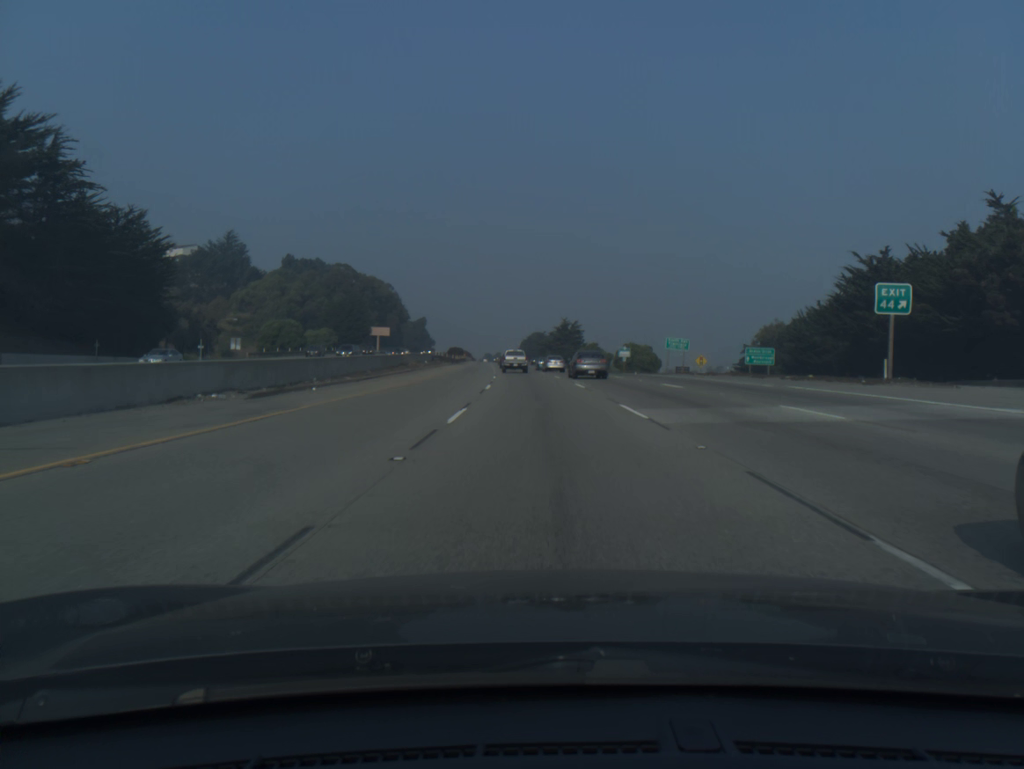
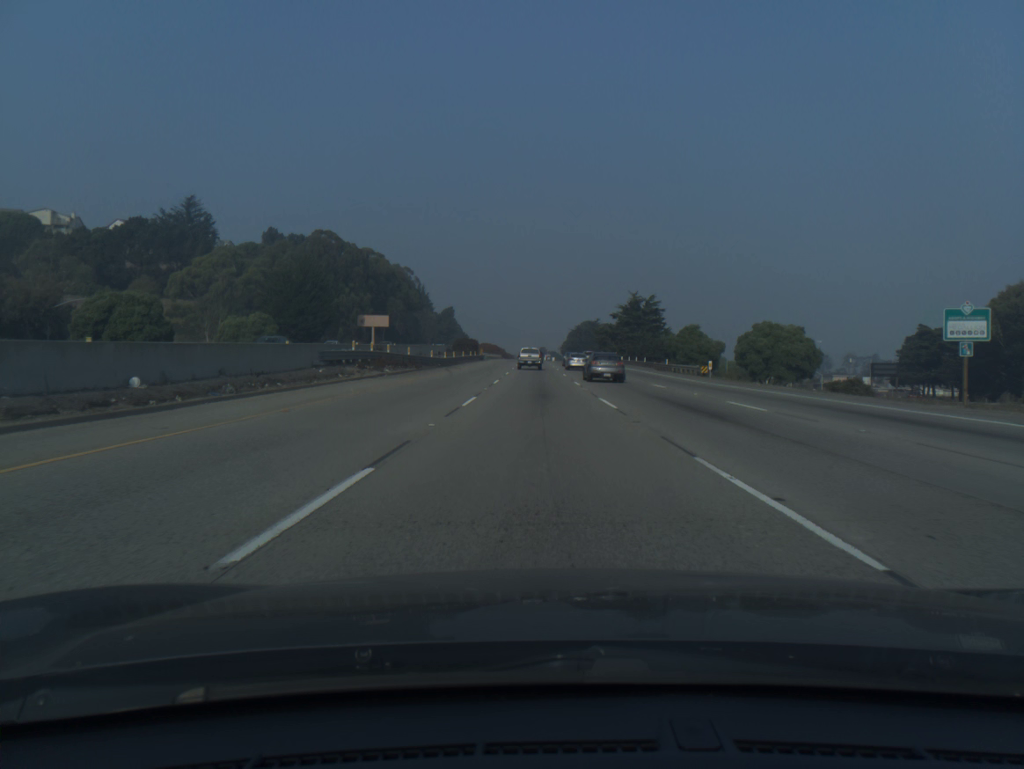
(-2.2, +68.3) m; -3°
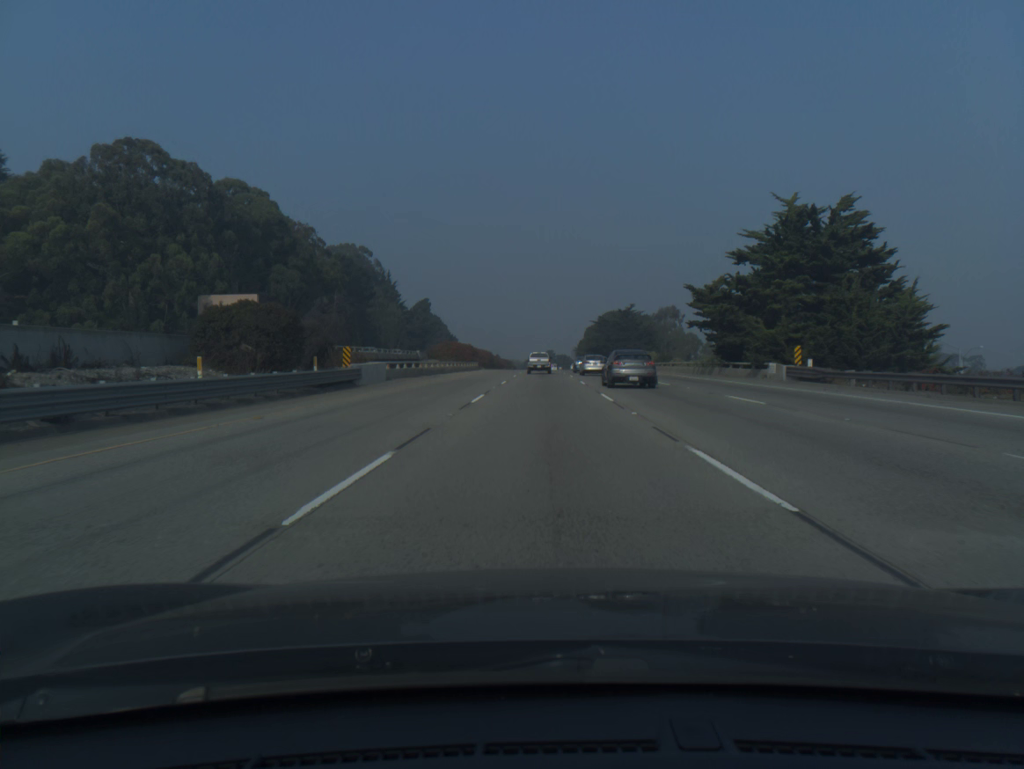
(-0.8, +86.4) m; -1°
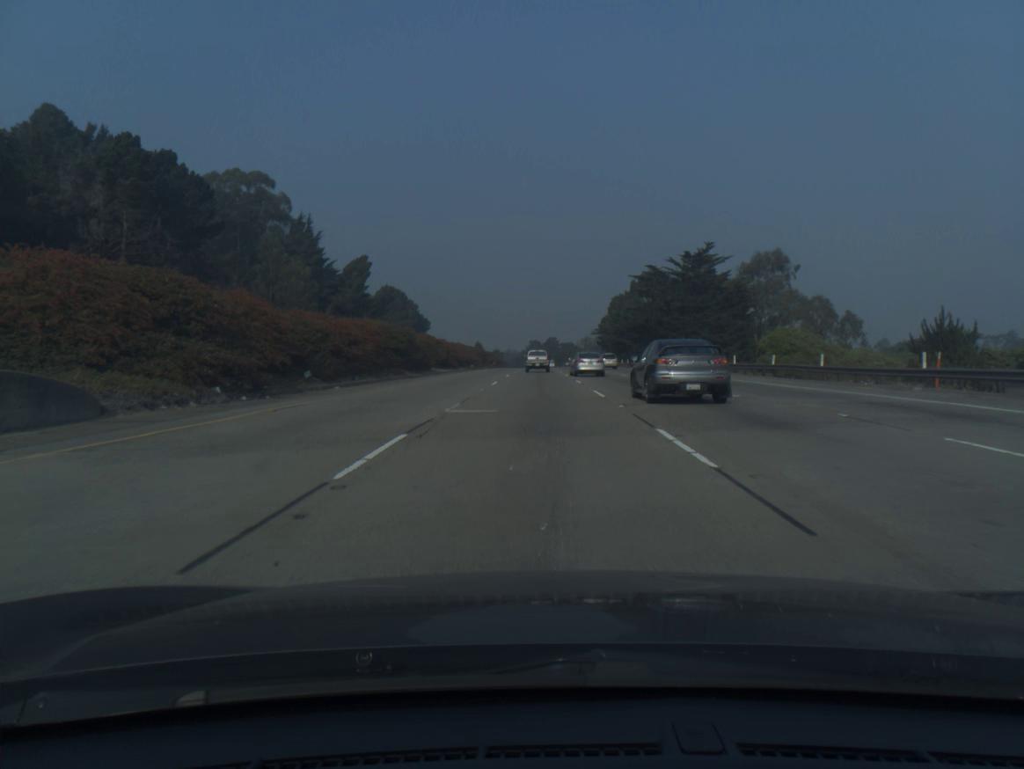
(+0.1, +86.2) m; 0°
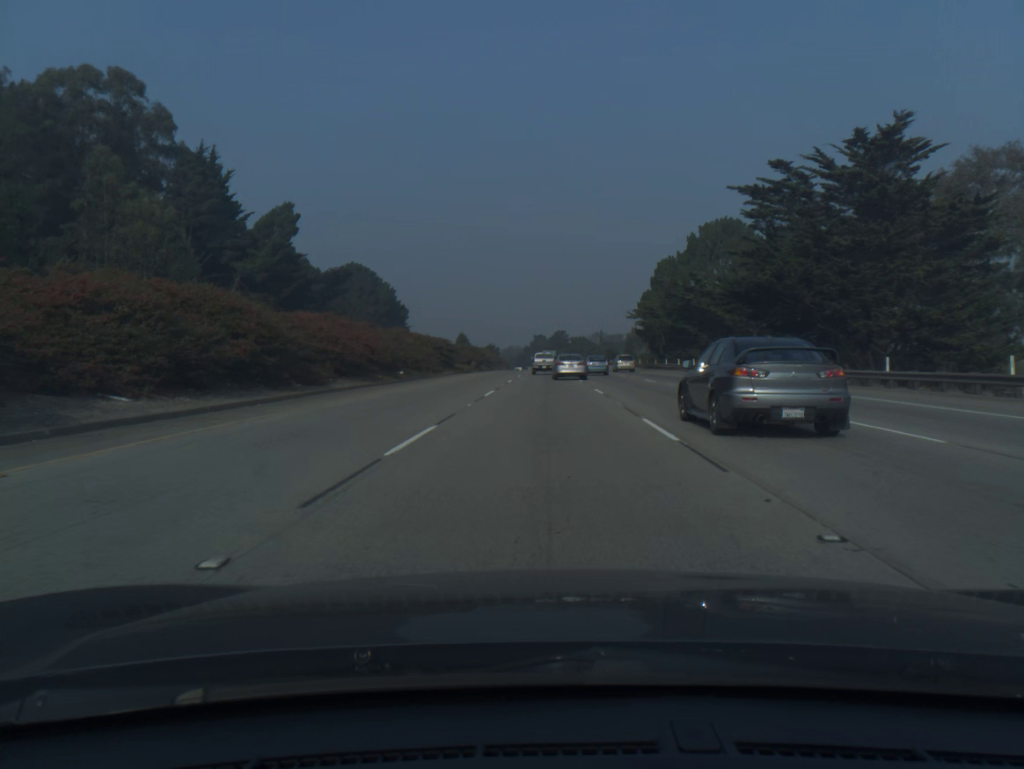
(-0.2, +51.7) m; 0°
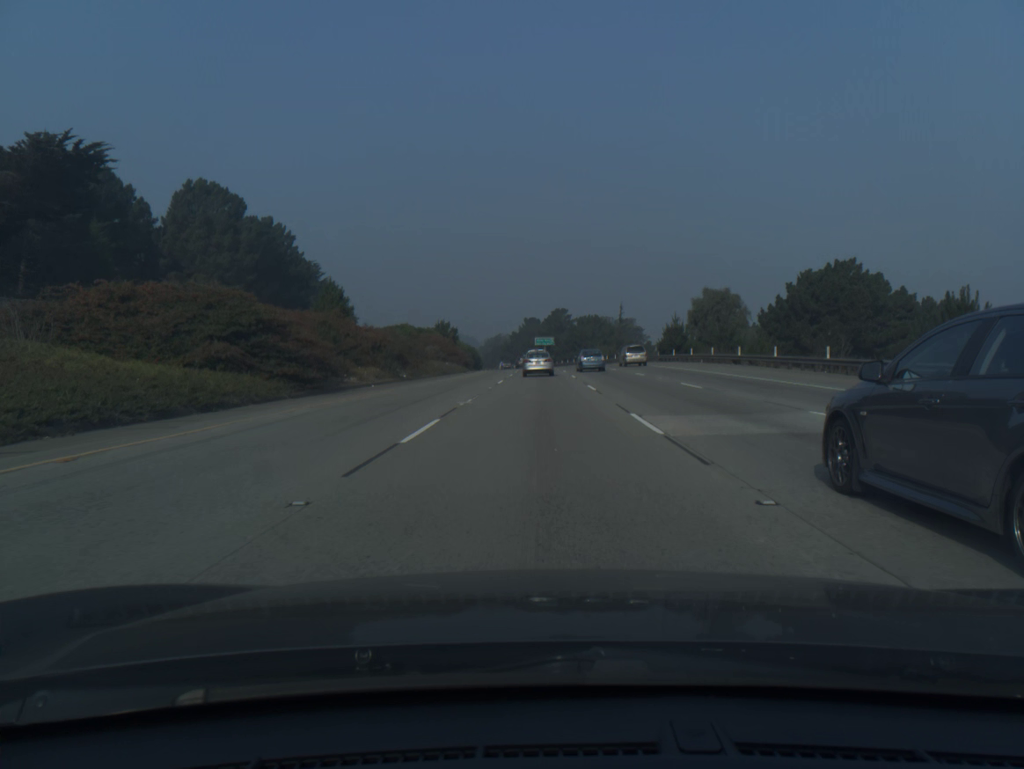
(+0.5, +86.3) m; 0°
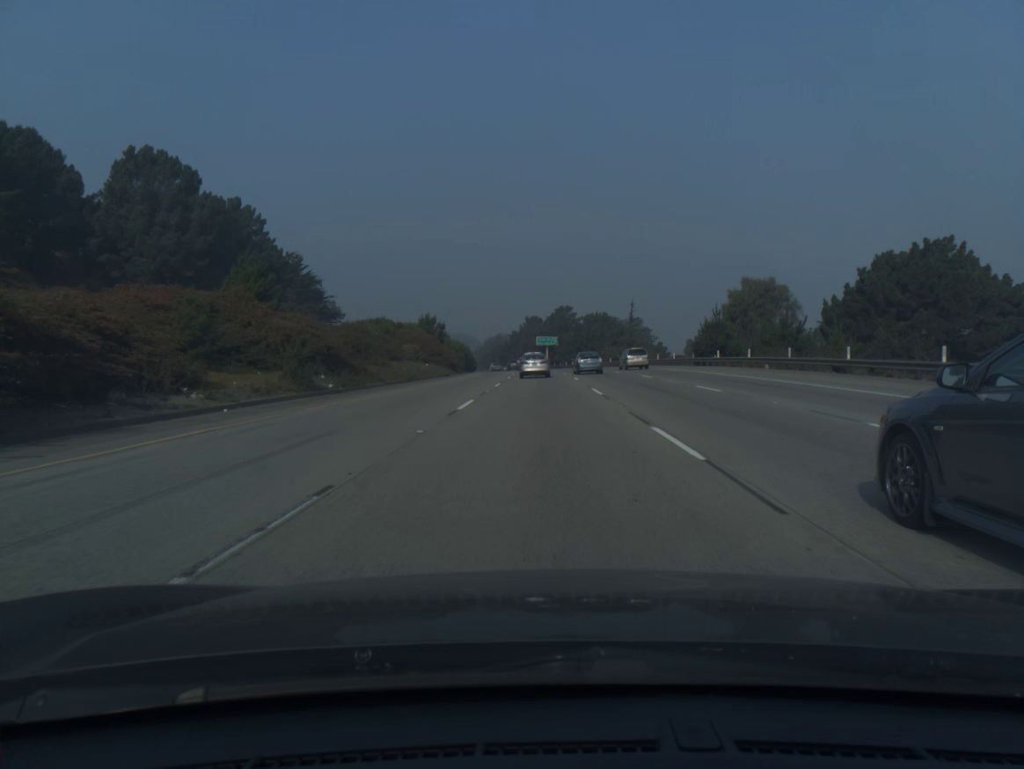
(0.0, +17.3) m; 0°
